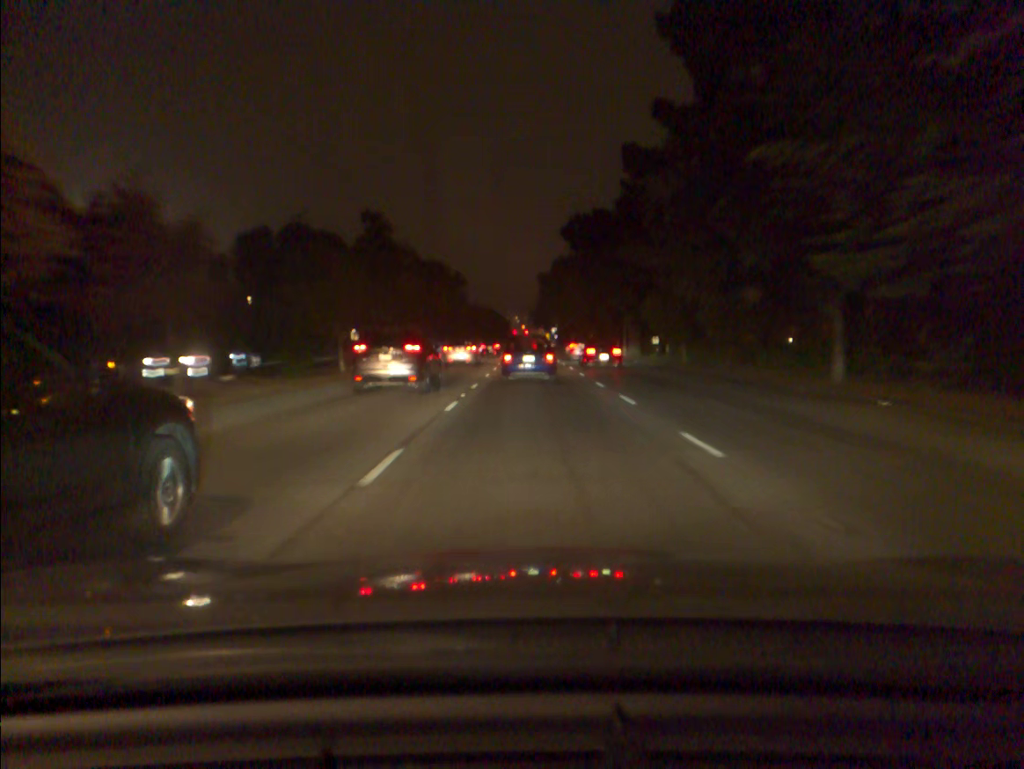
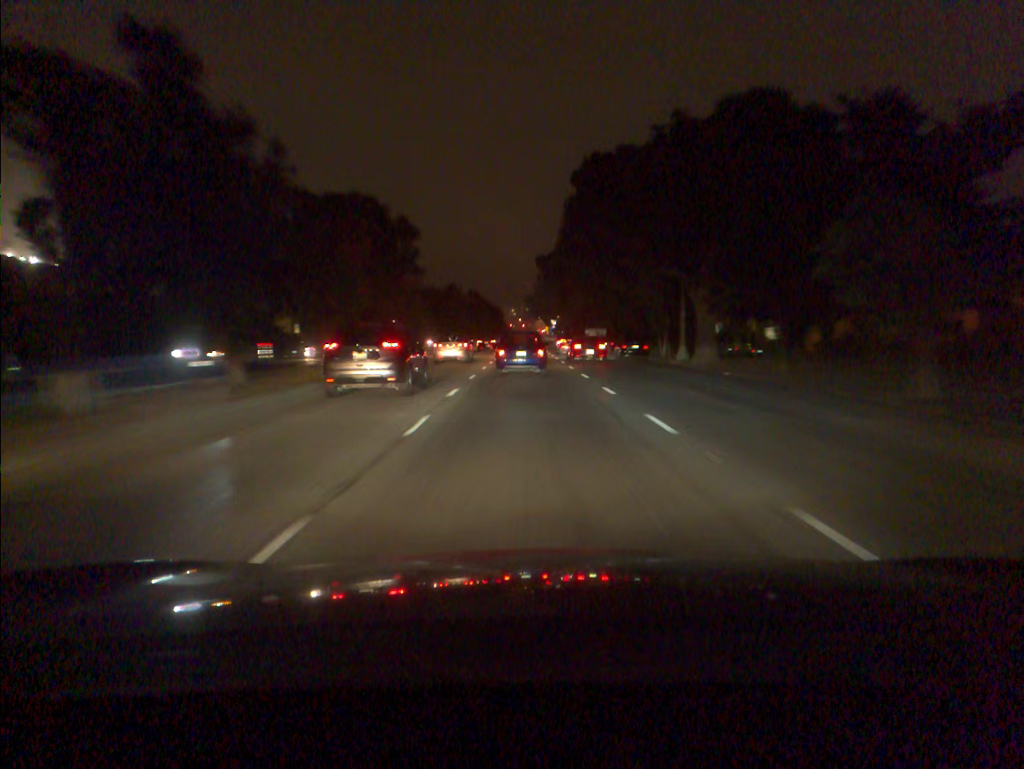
(0.0, +25.9) m; 0°
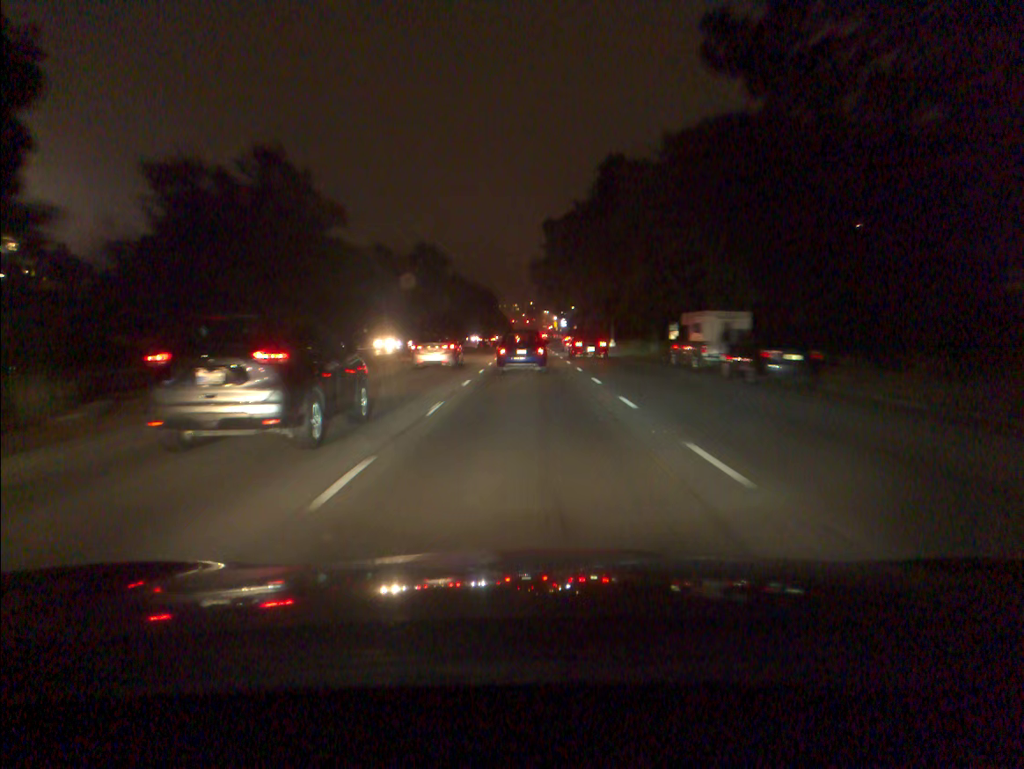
(0.0, +47.2) m; 0°
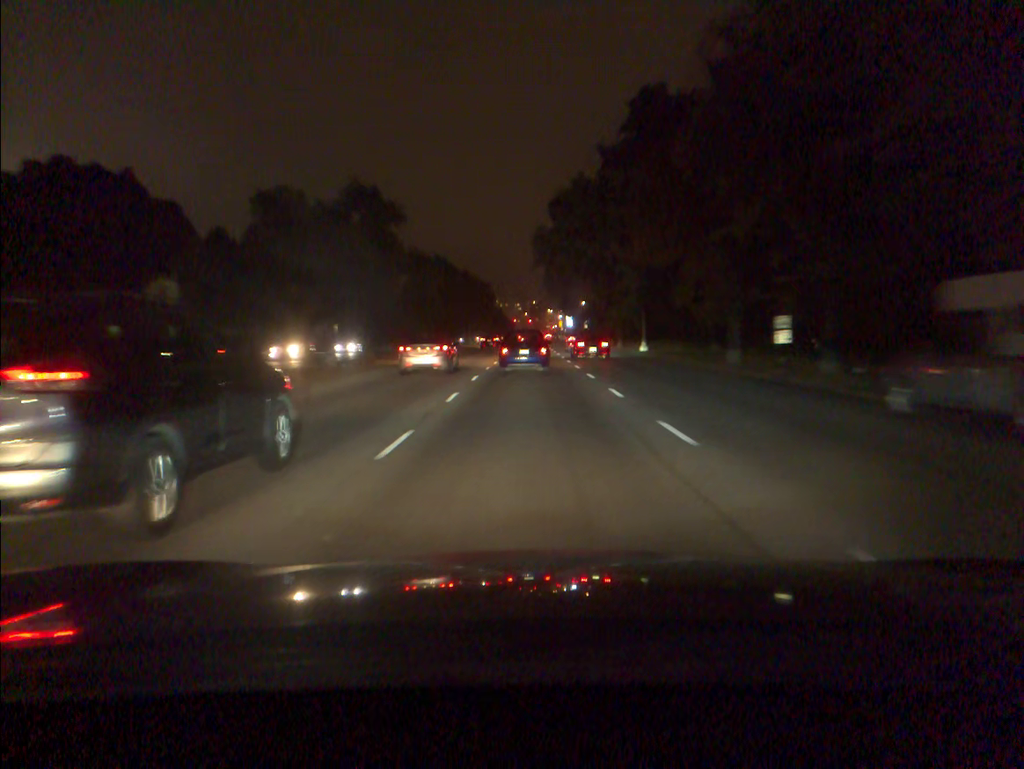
(0.0, +19.3) m; 0°
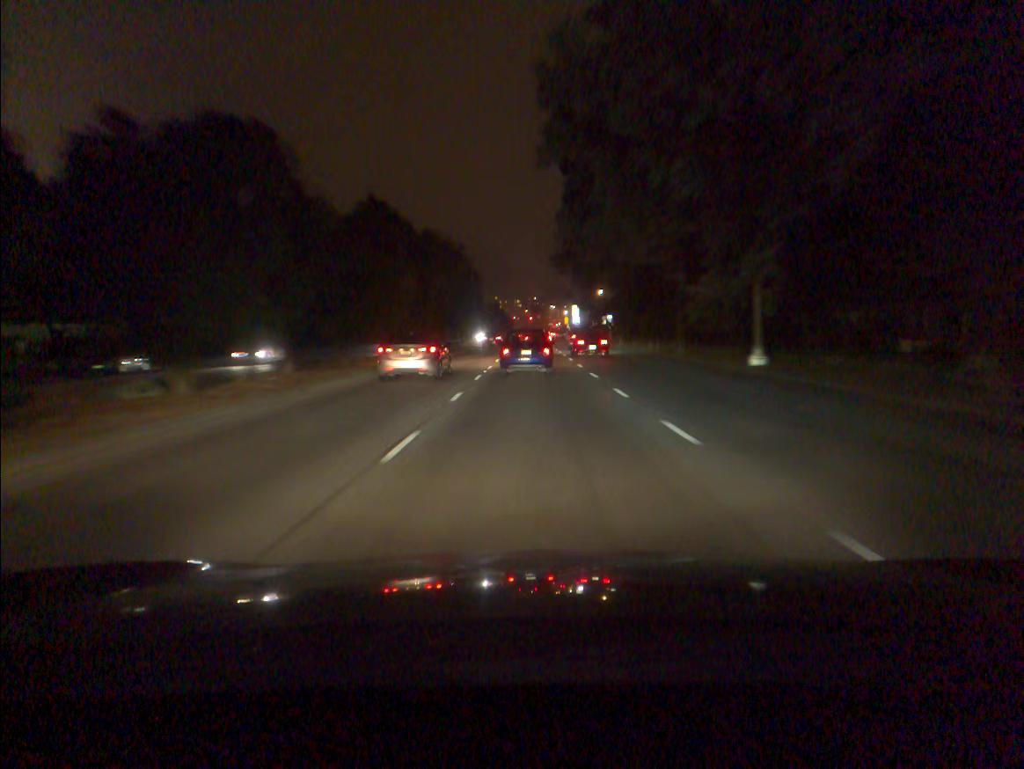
(0.0, +28.8) m; 0°
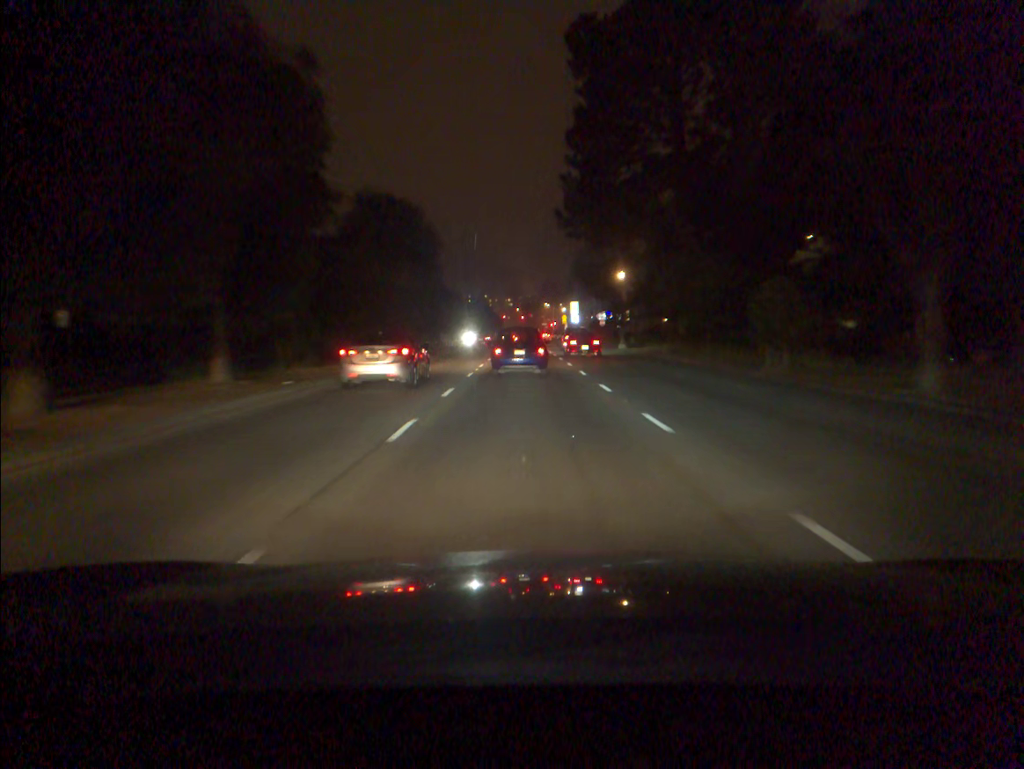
(+0.1, +28.2) m; +1°
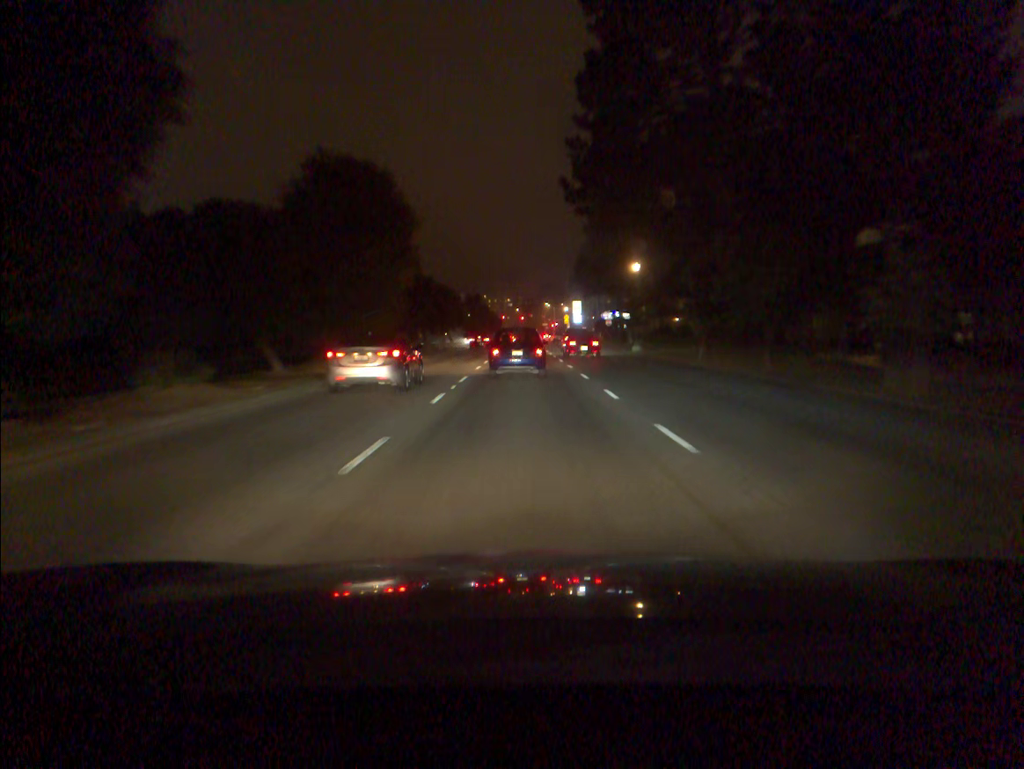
(0.0, +9.1) m; 0°
